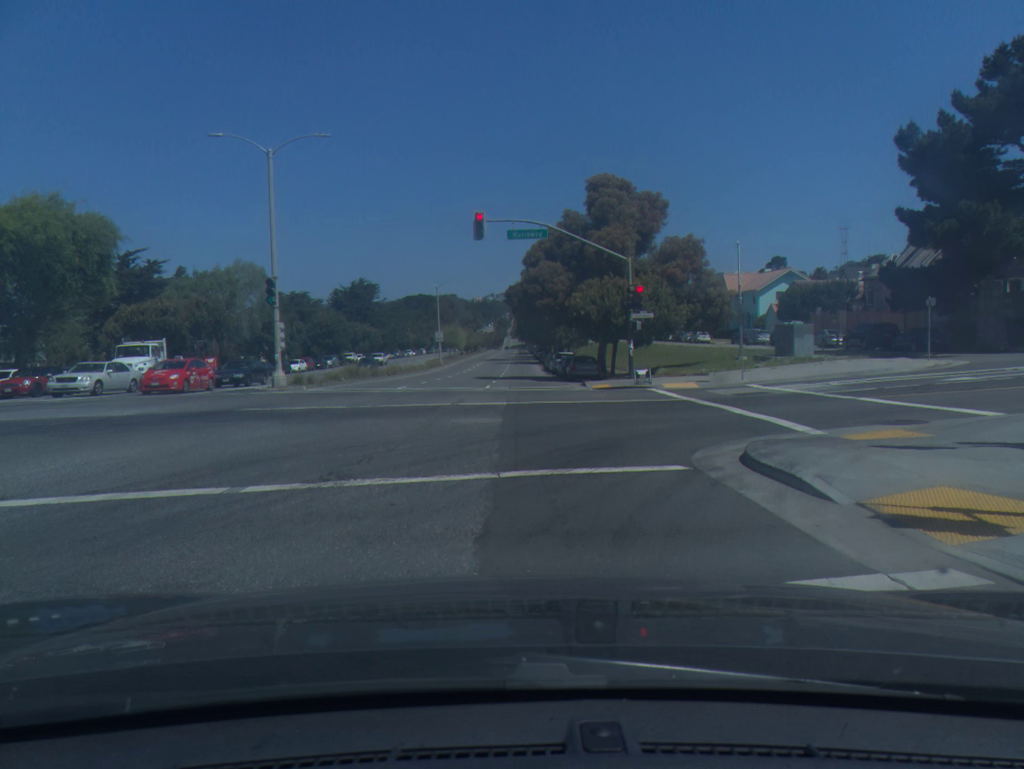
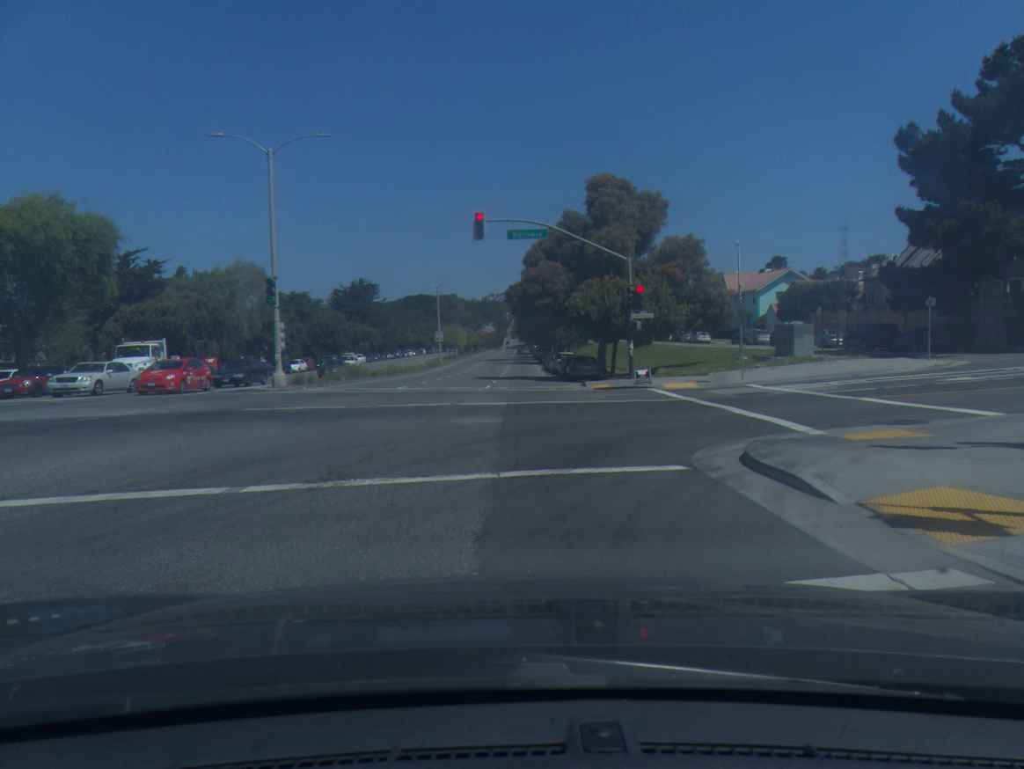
(0.0, 0.0) m; 0°
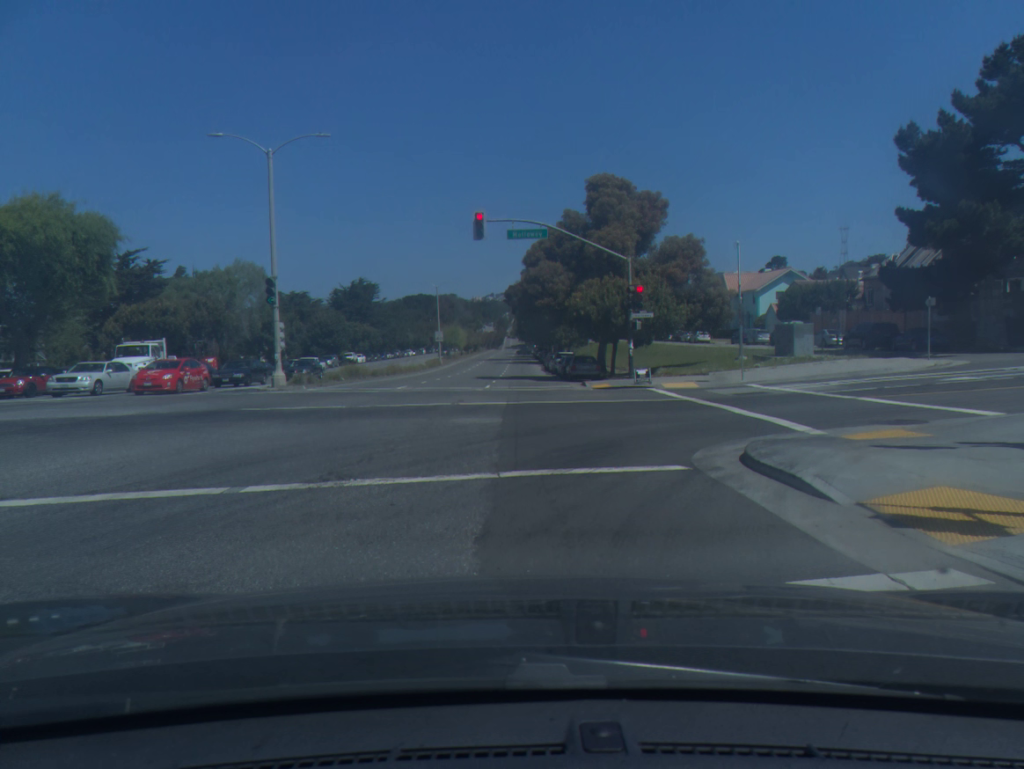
(0.0, 0.0) m; 0°
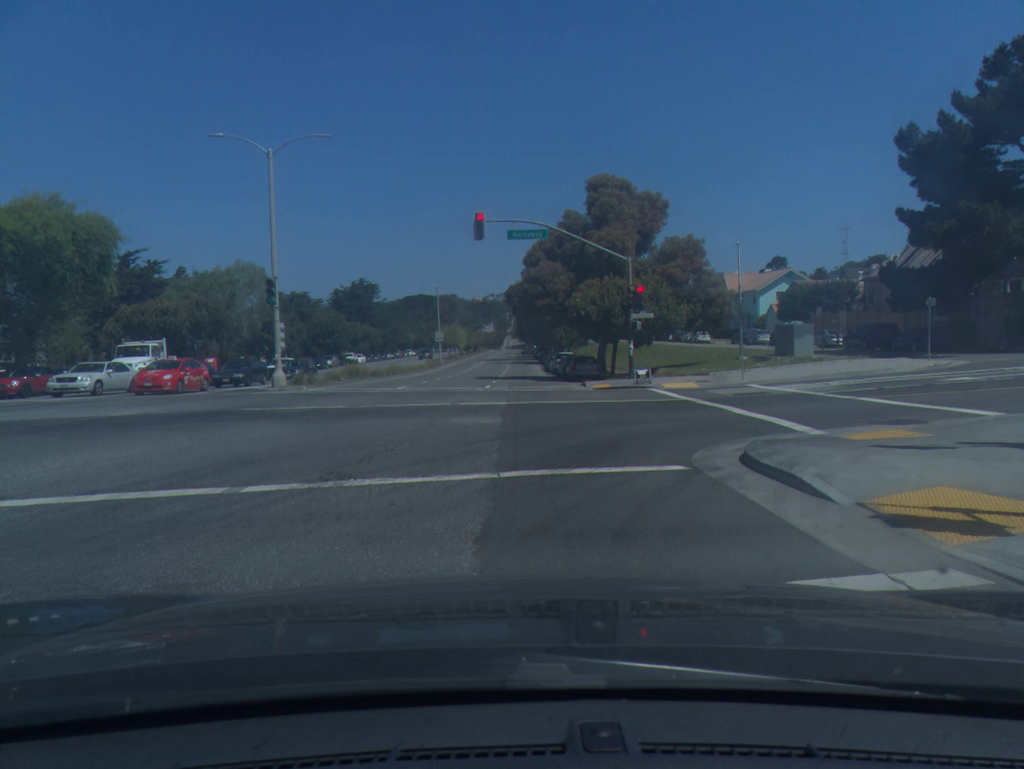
(0.0, 0.0) m; 0°
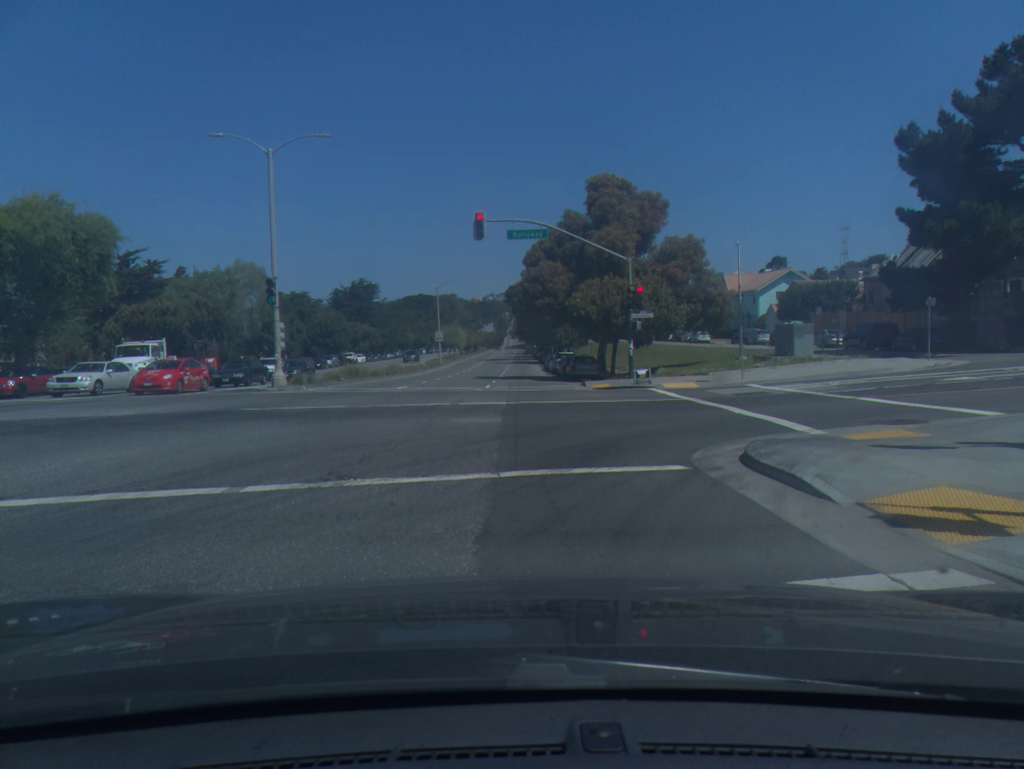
(0.0, 0.0) m; 0°
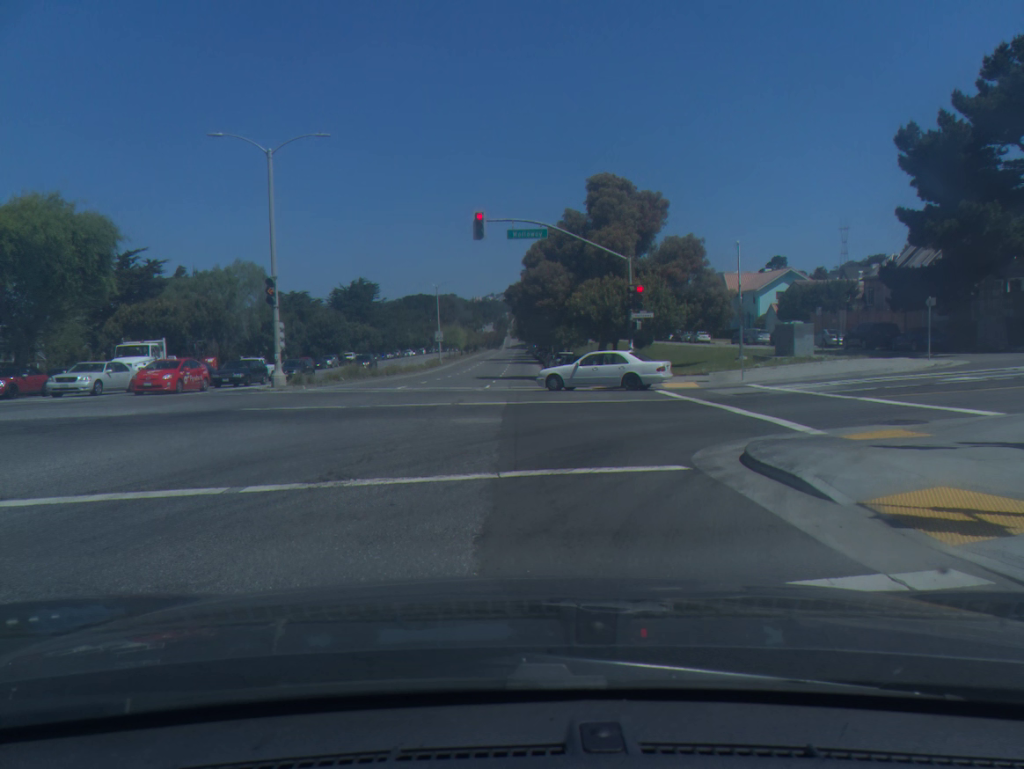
(0.0, 0.0) m; 0°
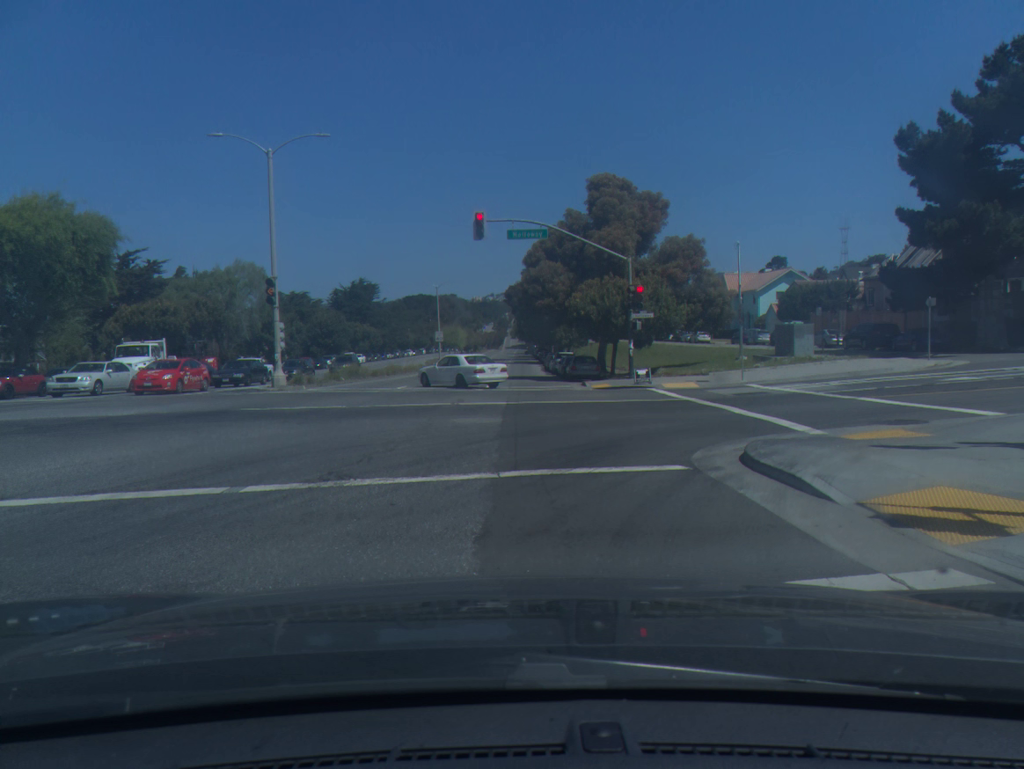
(0.0, 0.0) m; 0°
